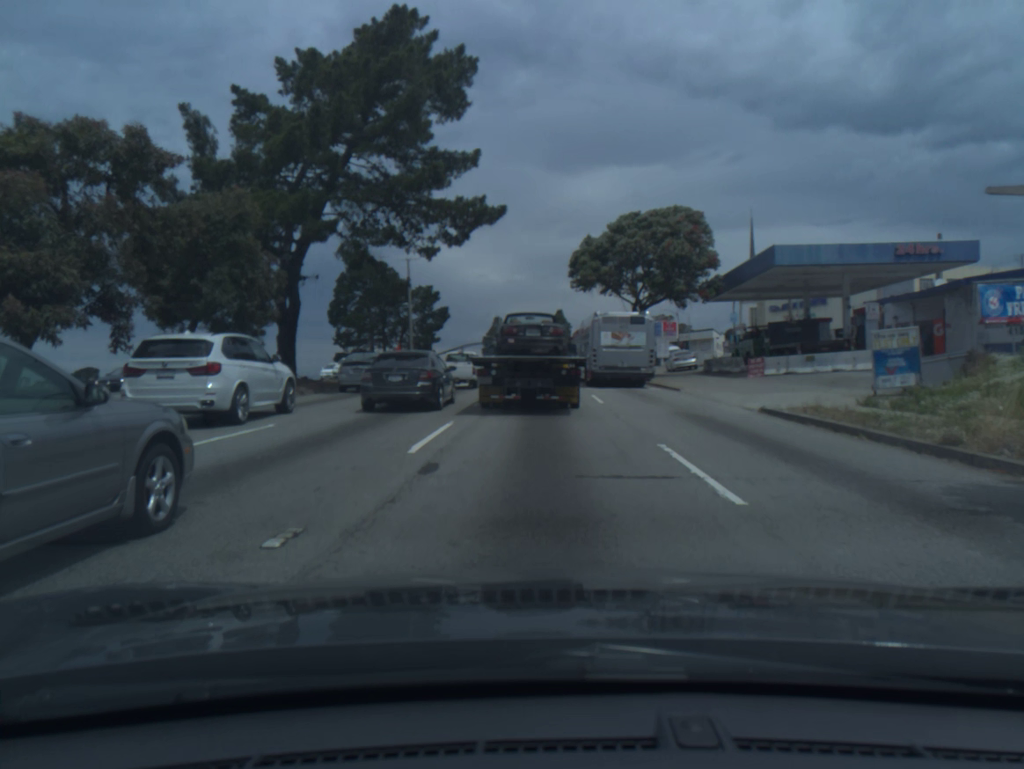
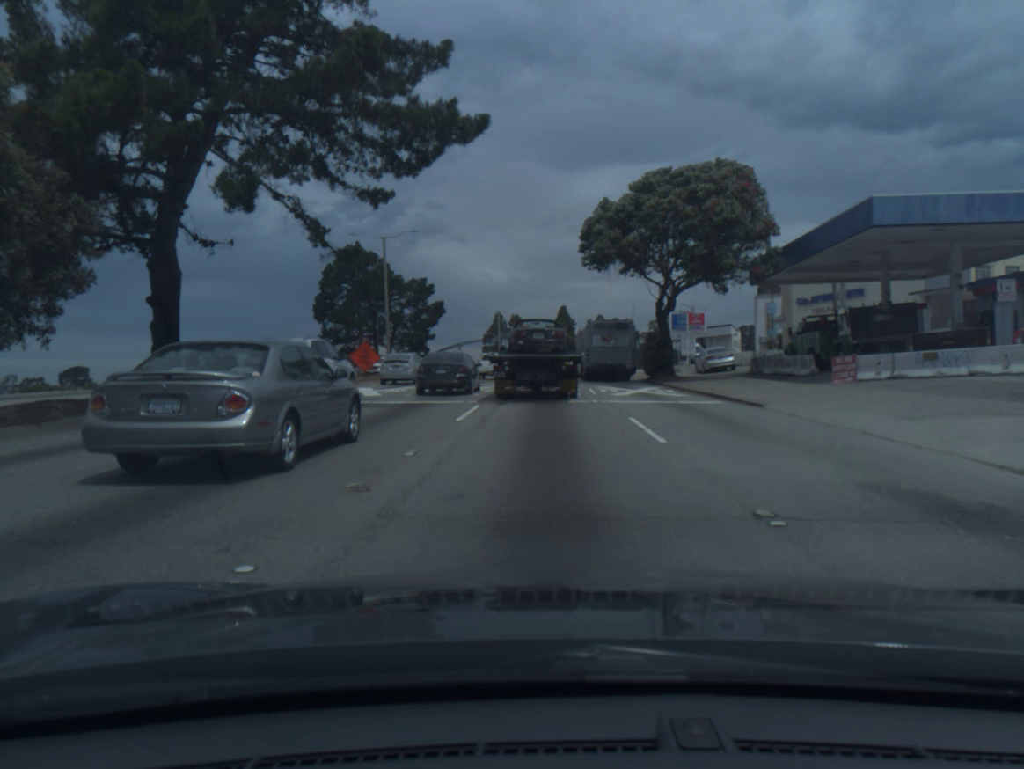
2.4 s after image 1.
(-0.1, +10.2) m; -1°
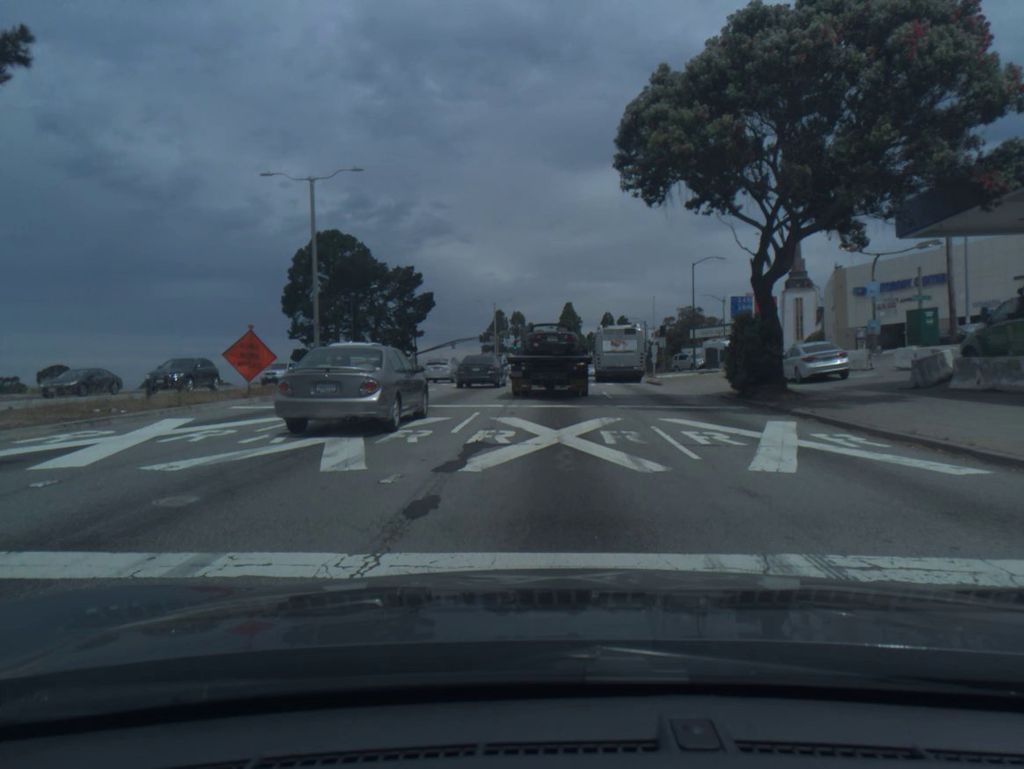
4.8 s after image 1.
(0.0, +16.4) m; 0°
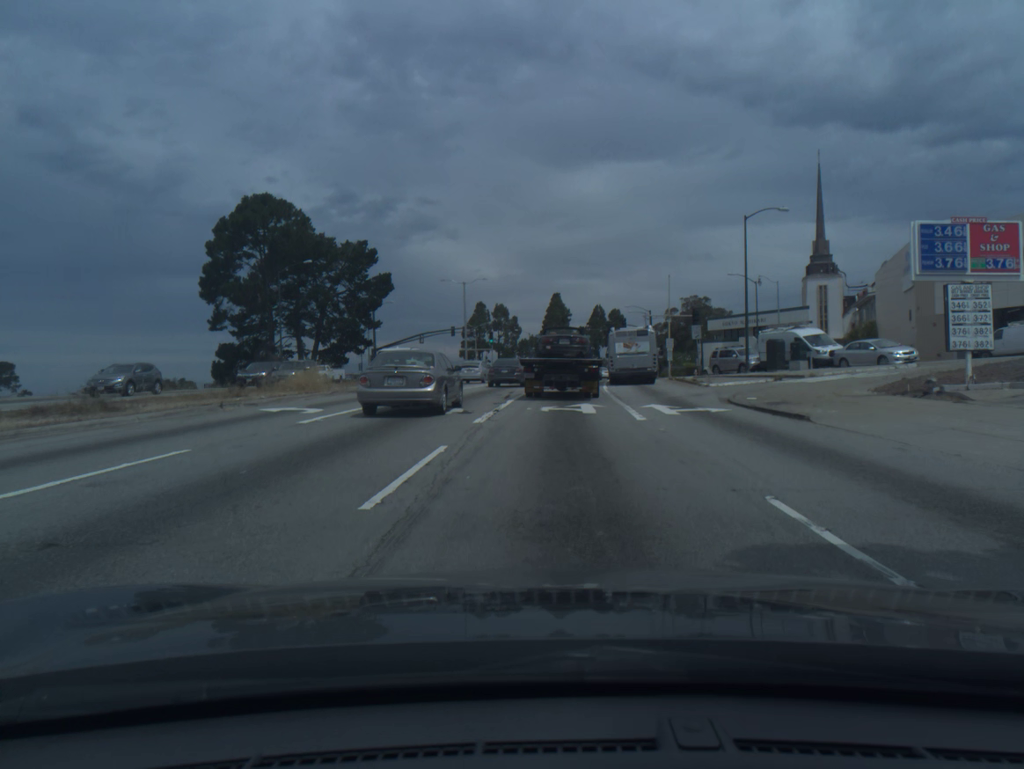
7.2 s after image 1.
(+0.1, +21.3) m; +1°
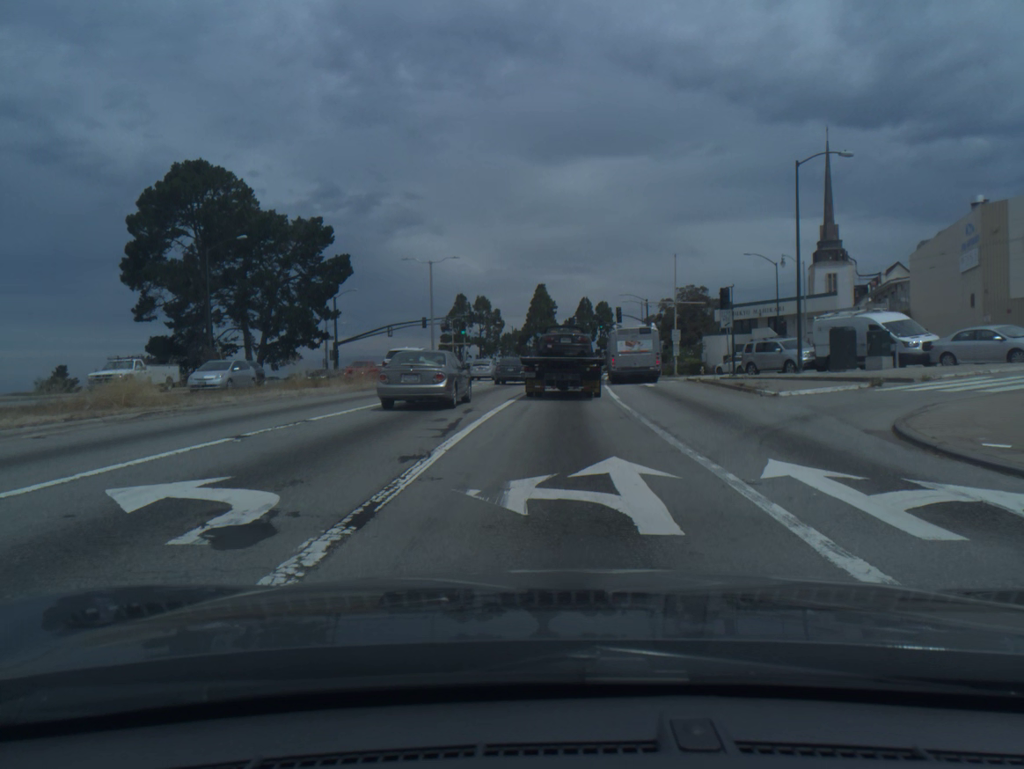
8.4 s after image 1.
(+0.1, +12.3) m; +1°
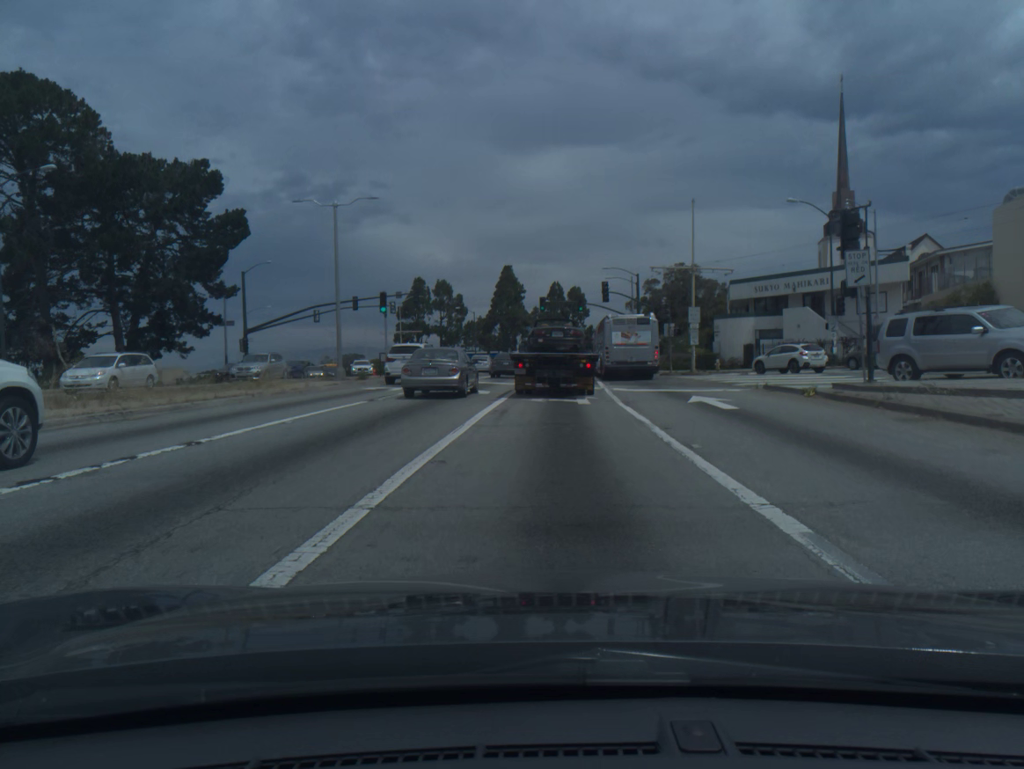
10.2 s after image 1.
(+0.4, +19.5) m; +2°
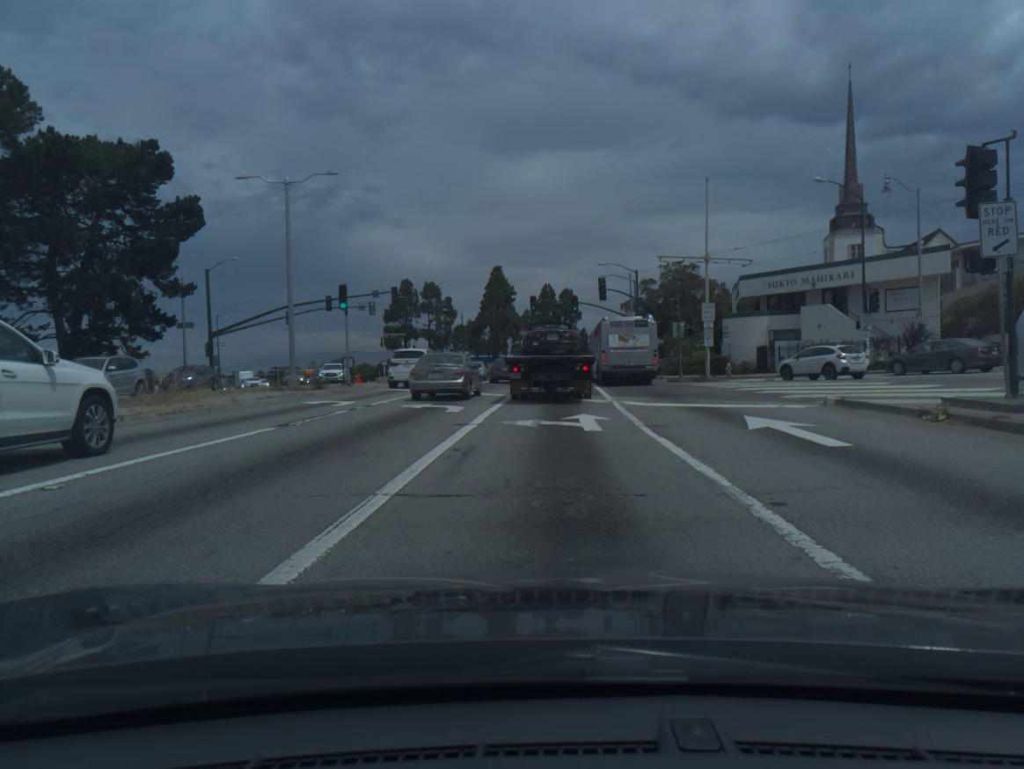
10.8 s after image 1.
(0.0, +6.5) m; +1°
